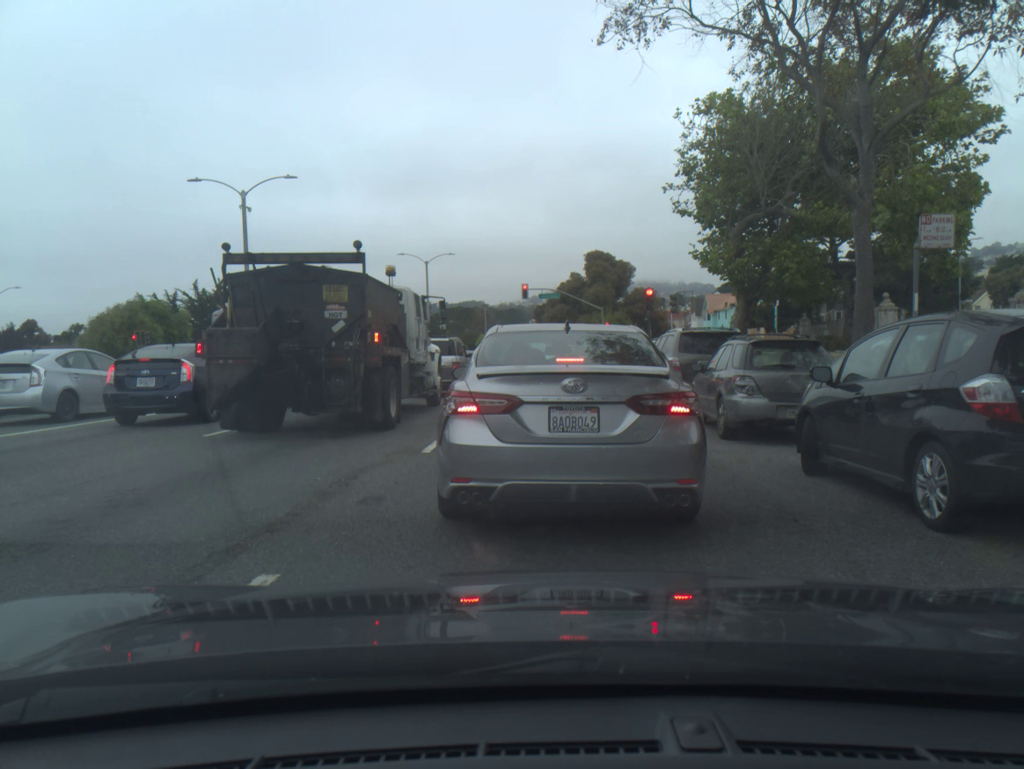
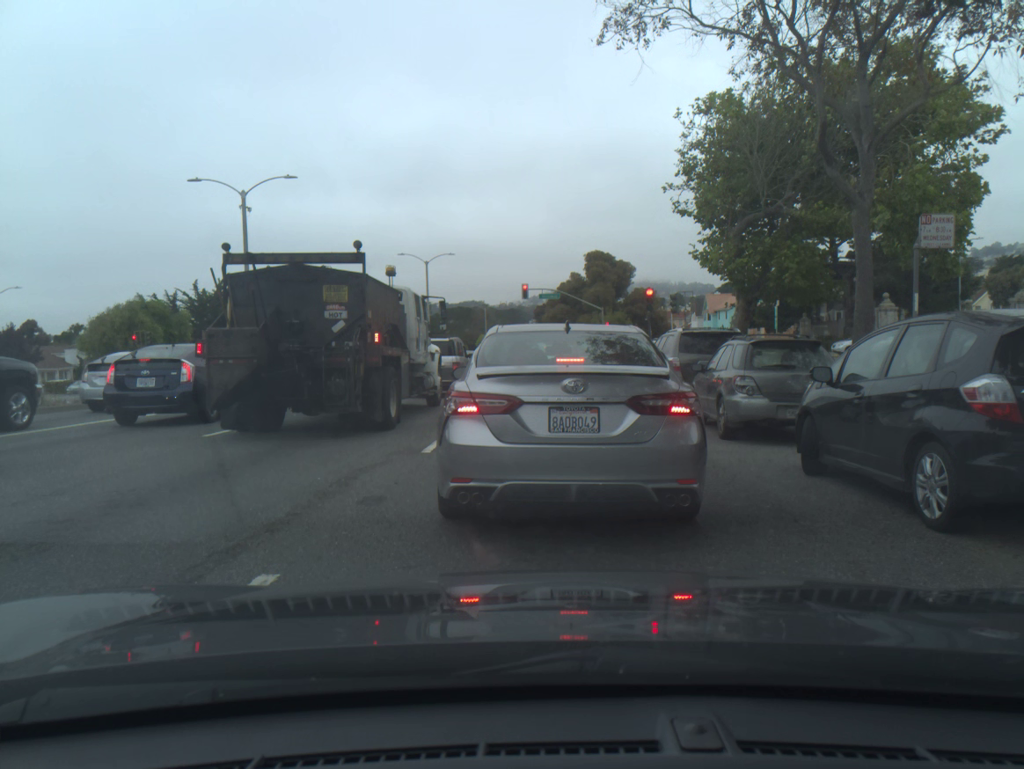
(0.0, 0.0) m; 0°
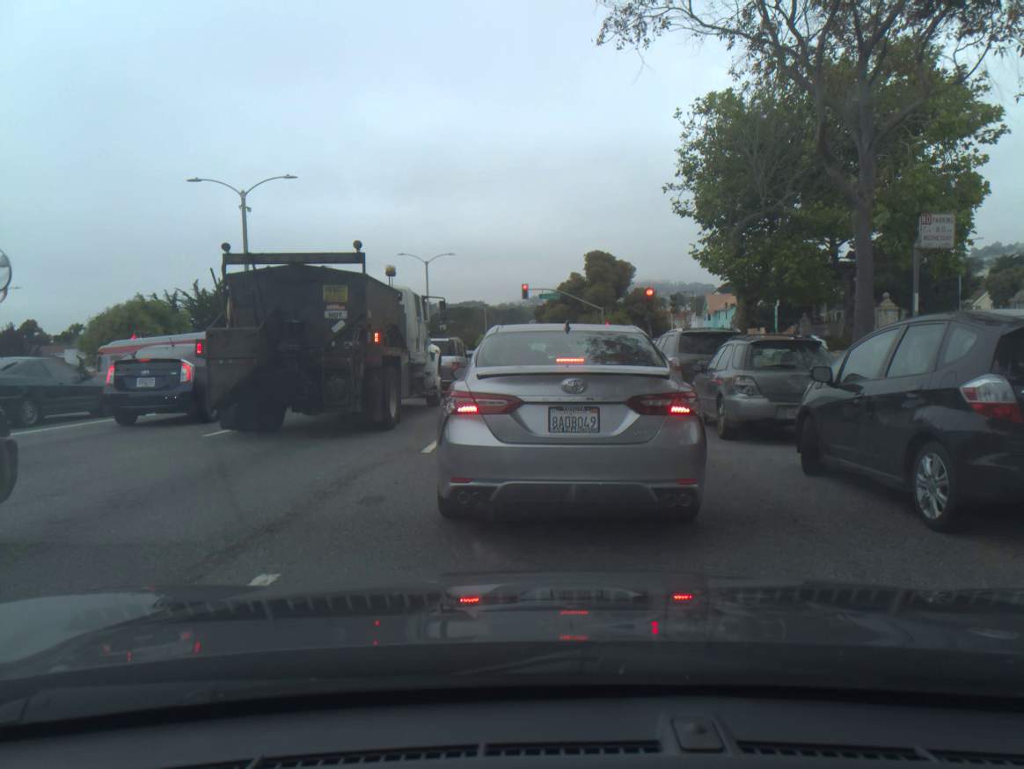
(0.0, -0.1) m; 0°
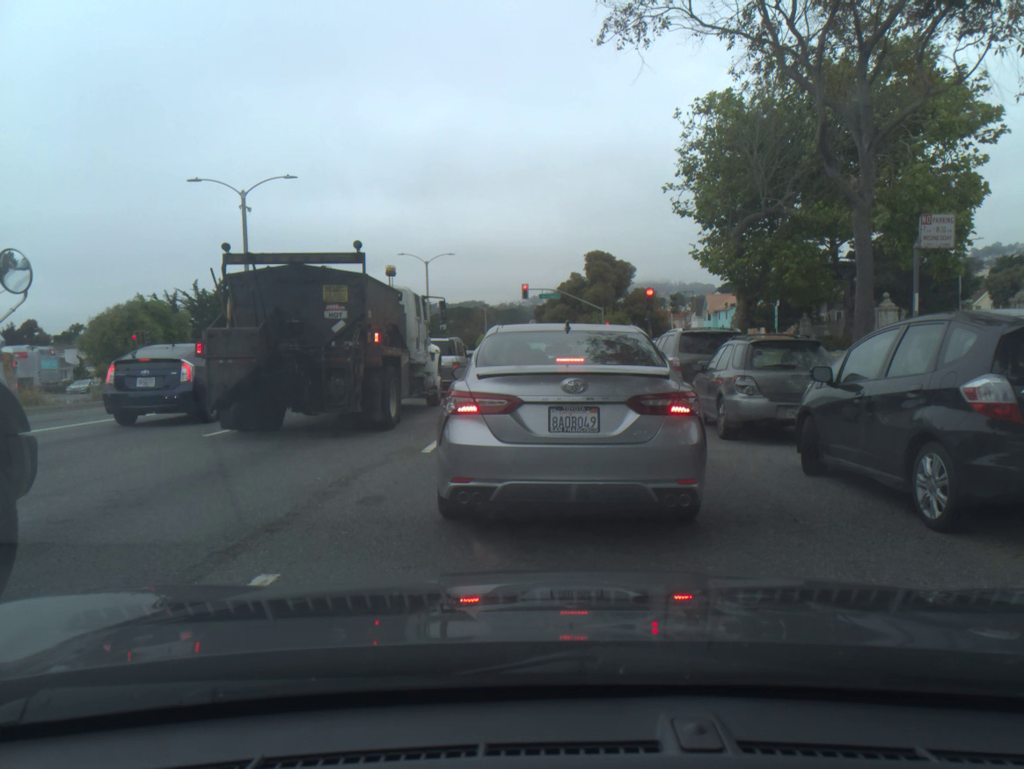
(0.0, 0.0) m; 0°
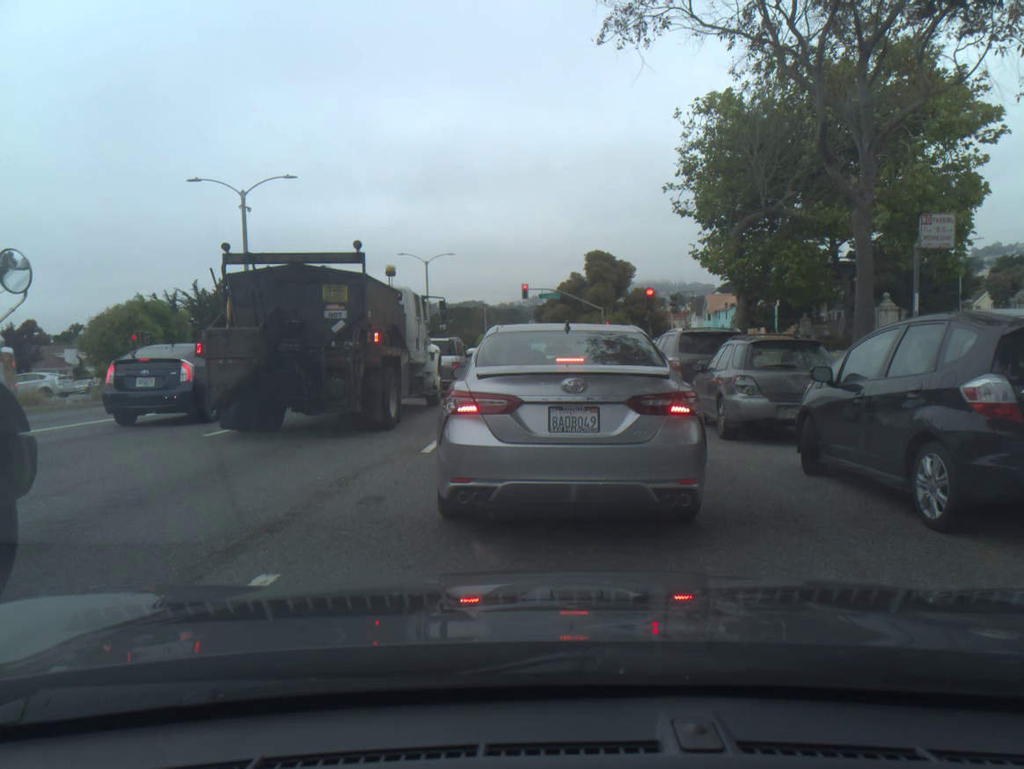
(0.0, 0.0) m; 0°
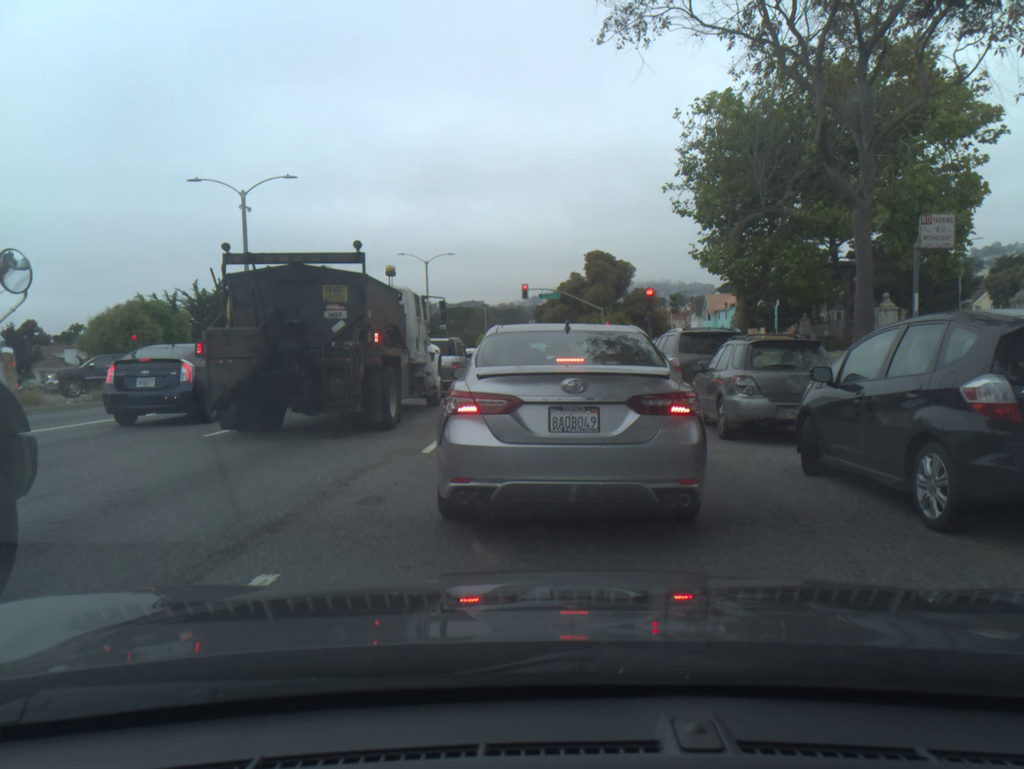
(0.0, 0.0) m; 0°
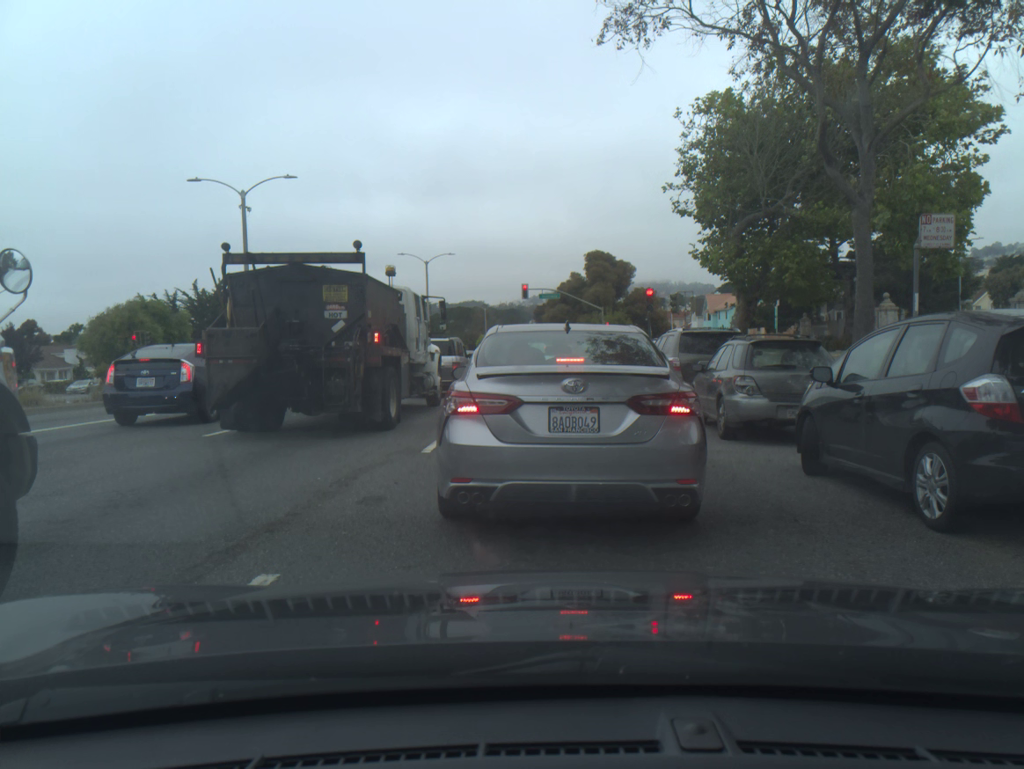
(0.0, 0.0) m; 0°
